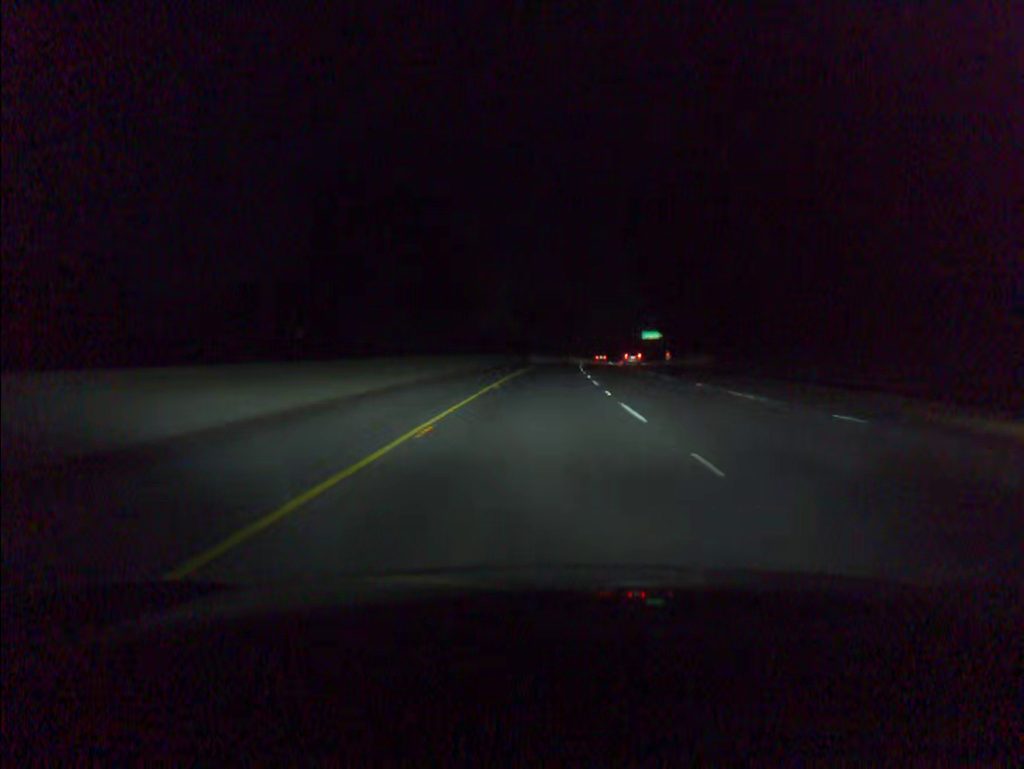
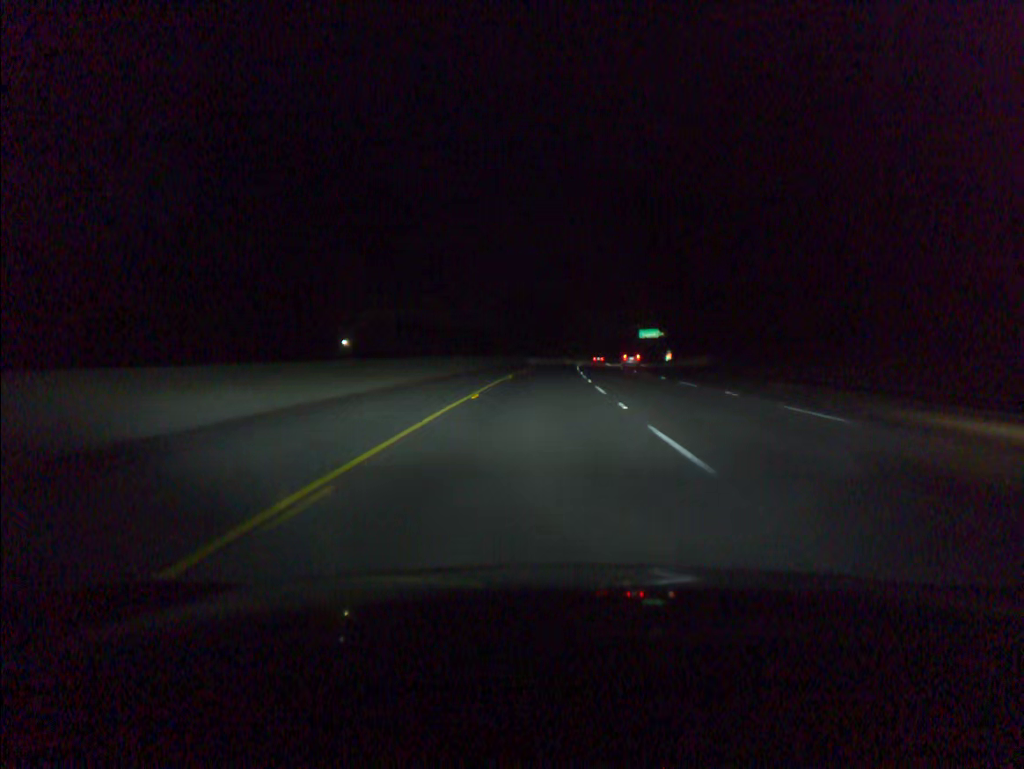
(+0.2, +20.1) m; +1°
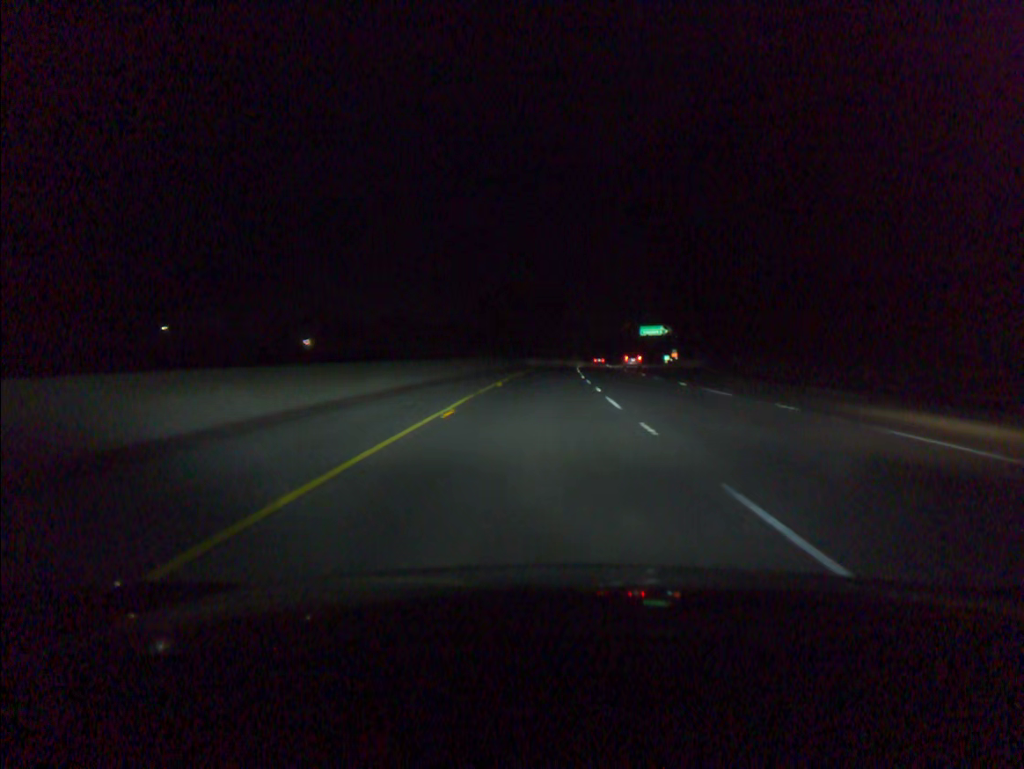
(+0.1, +20.1) m; +1°
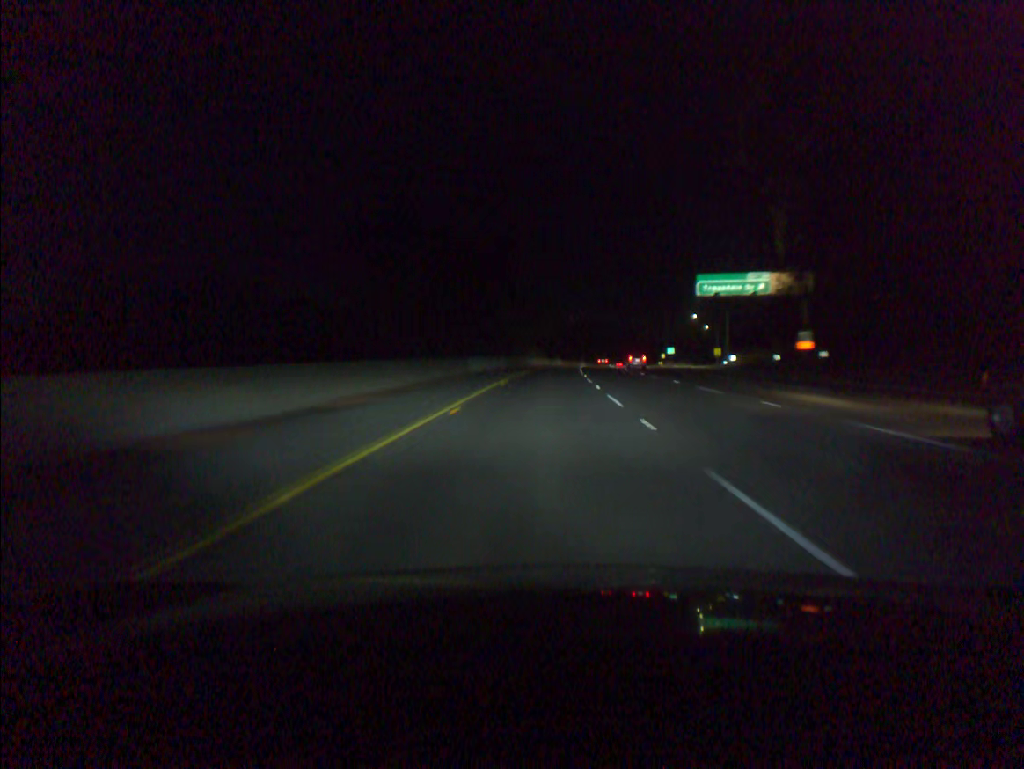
(+3.1, +100.9) m; +4°
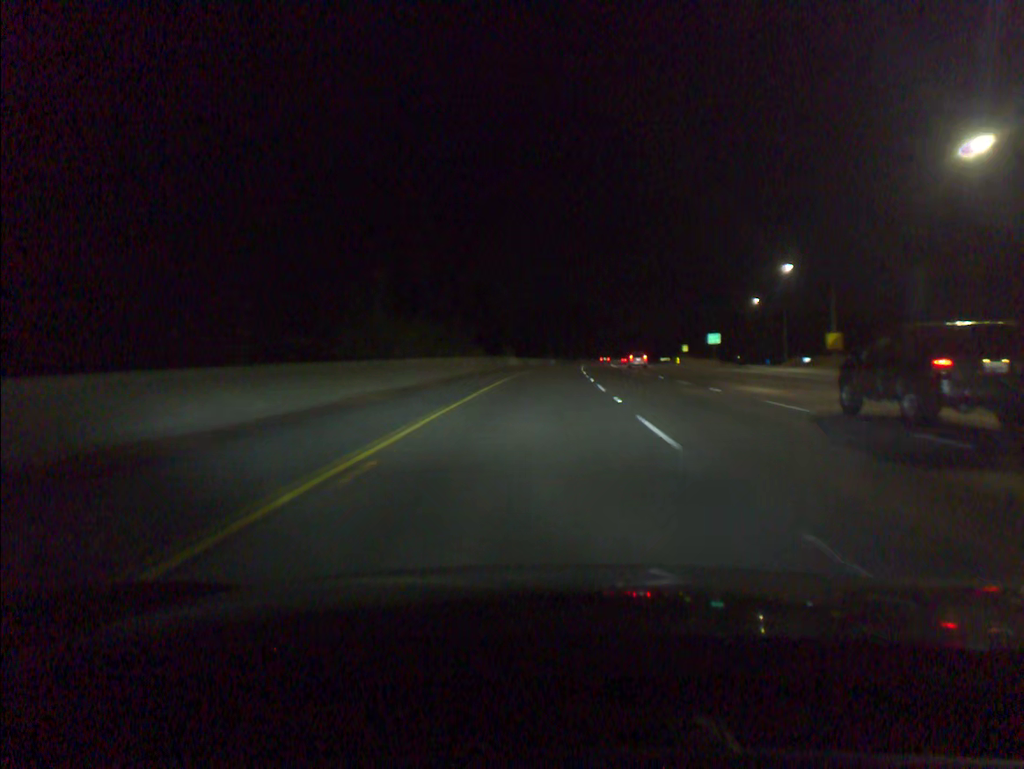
(+2.1, +81.1) m; +3°
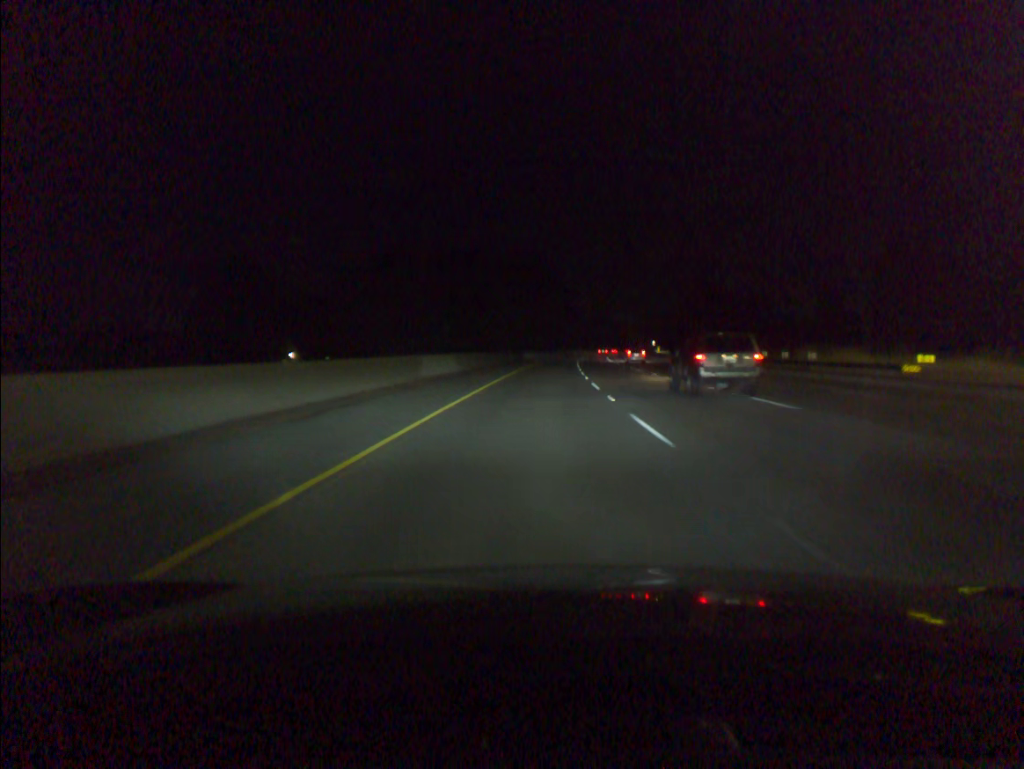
(+3.5, +101.6) m; +4°
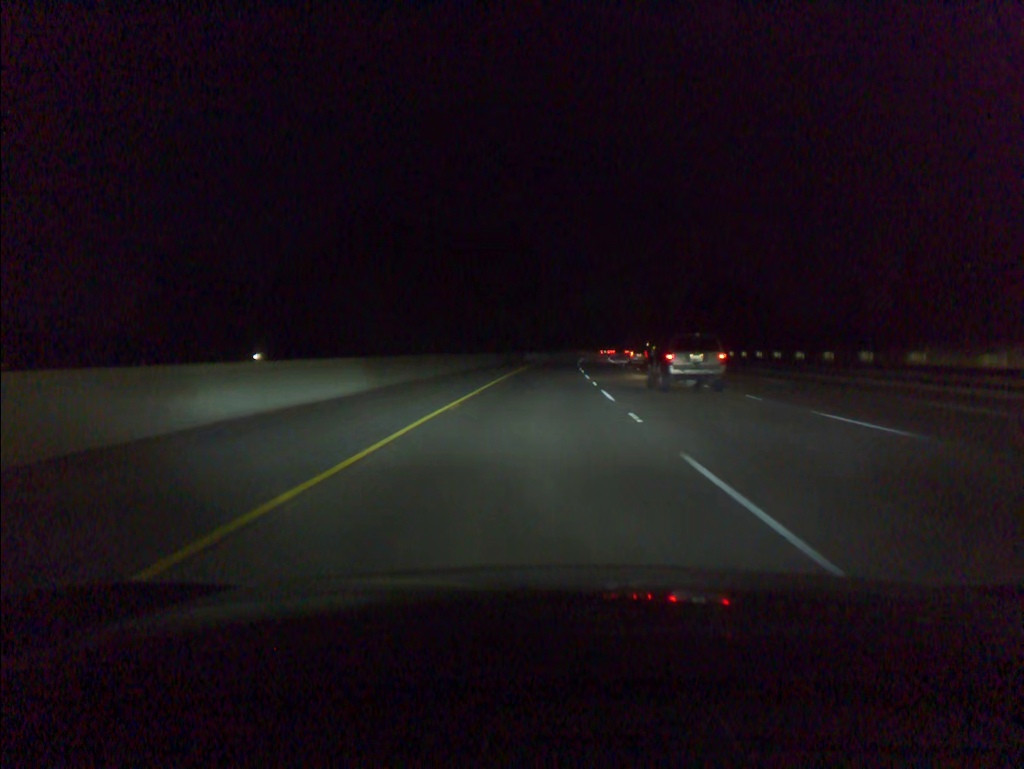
(+0.1, +20.3) m; +1°
